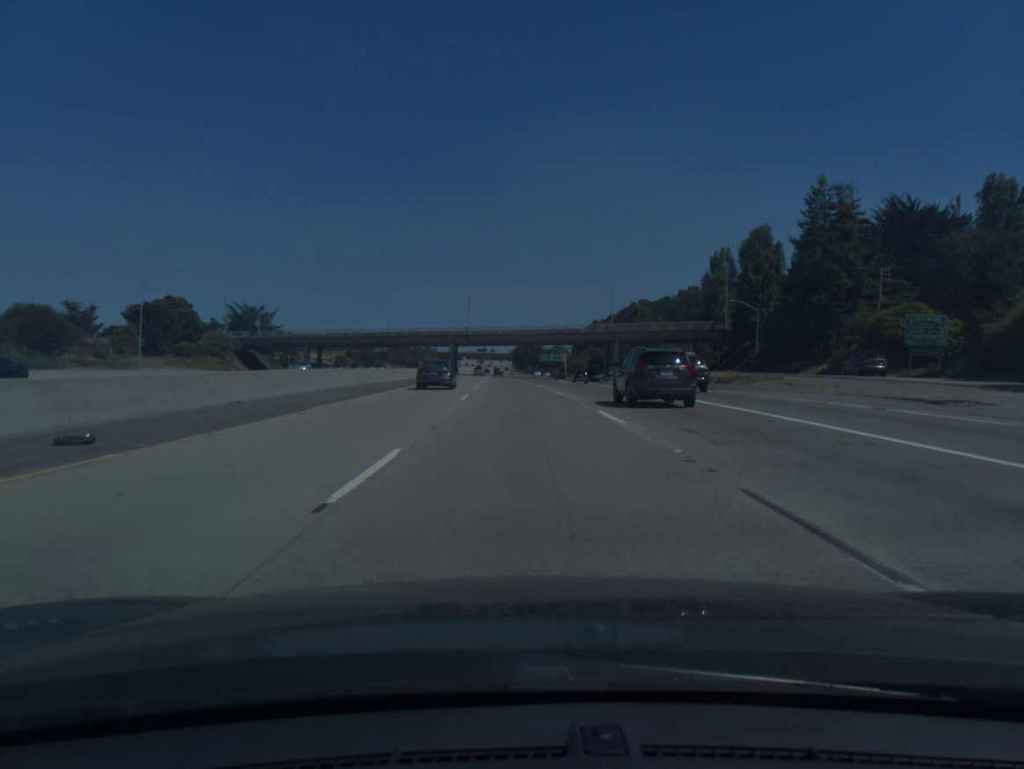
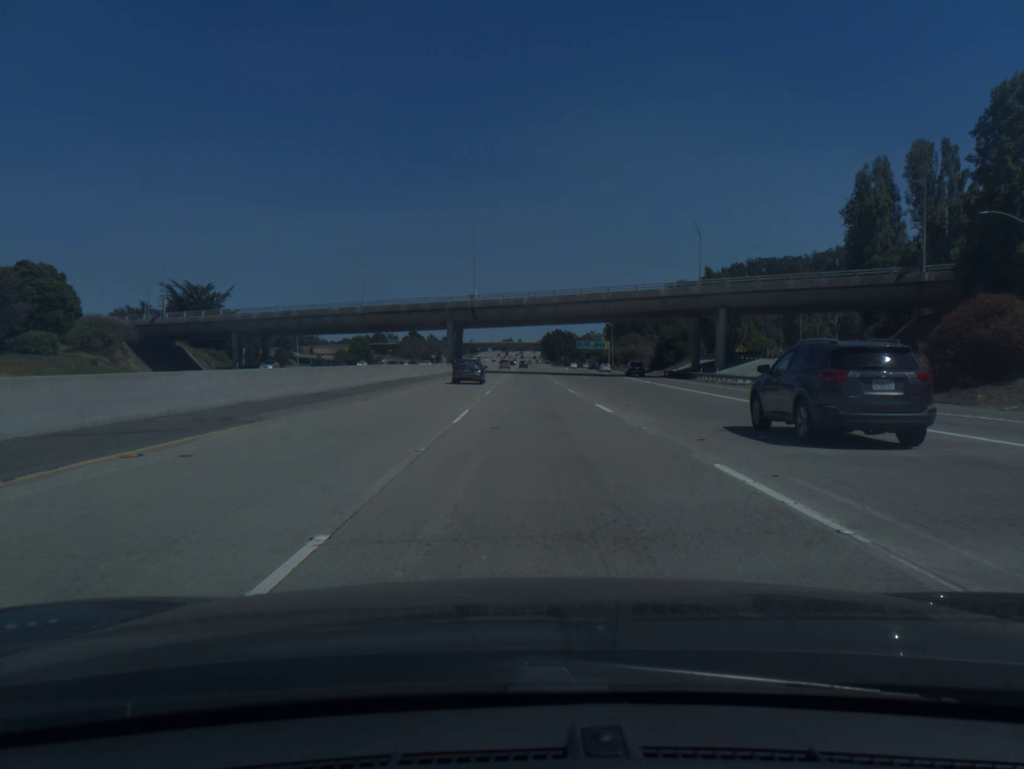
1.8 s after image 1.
(-1.2, +55.1) m; -2°
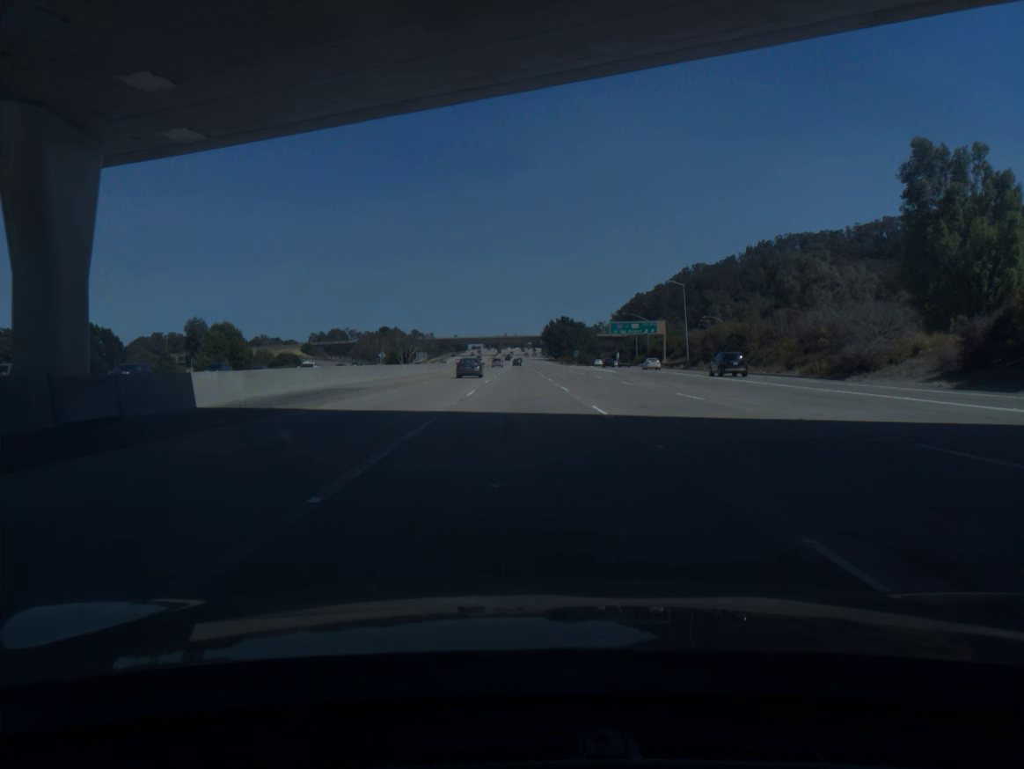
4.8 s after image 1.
(+0.6, +93.3) m; 0°
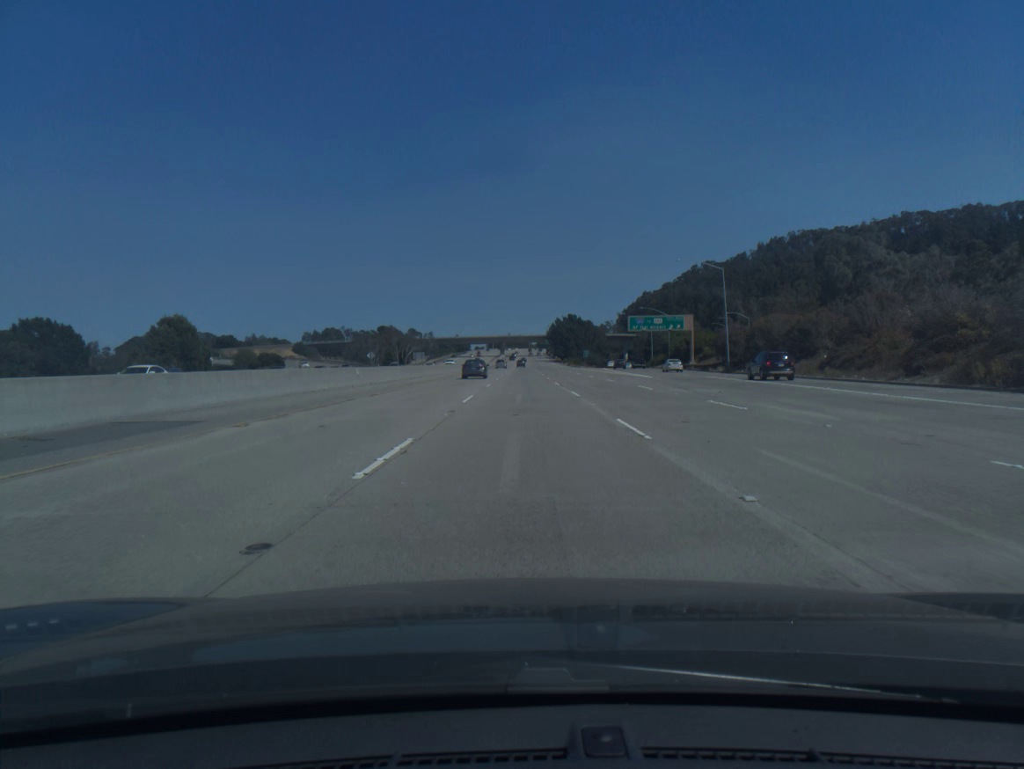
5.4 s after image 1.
(-0.1, +18.7) m; 0°
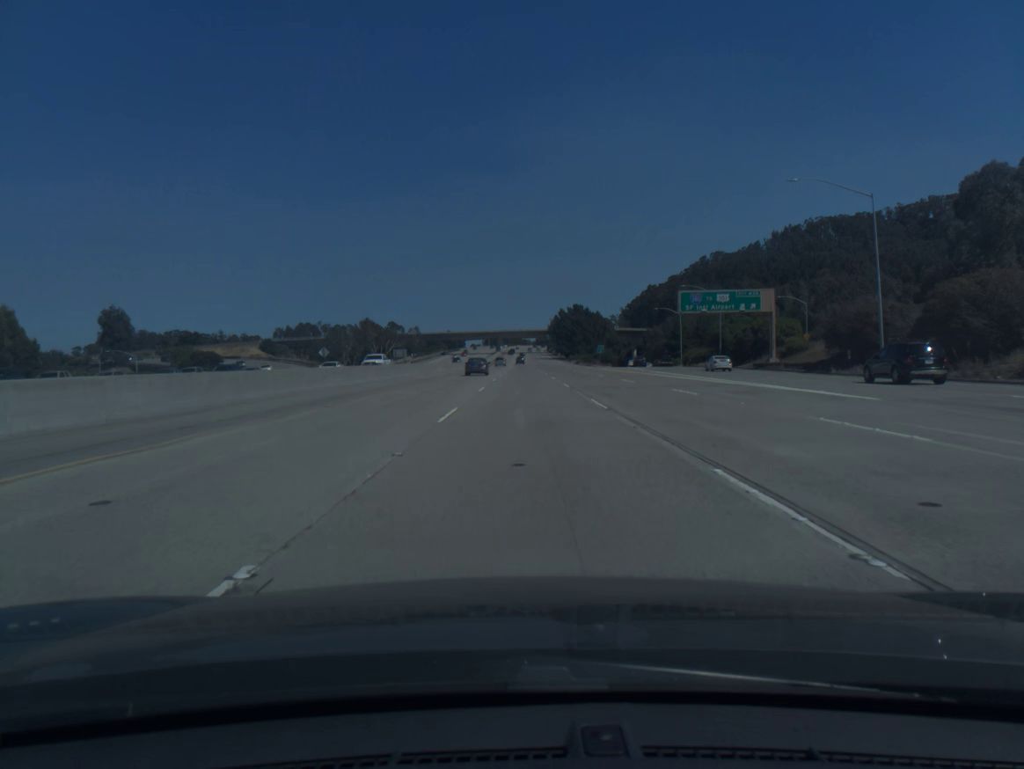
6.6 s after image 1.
(0.0, +37.5) m; 0°
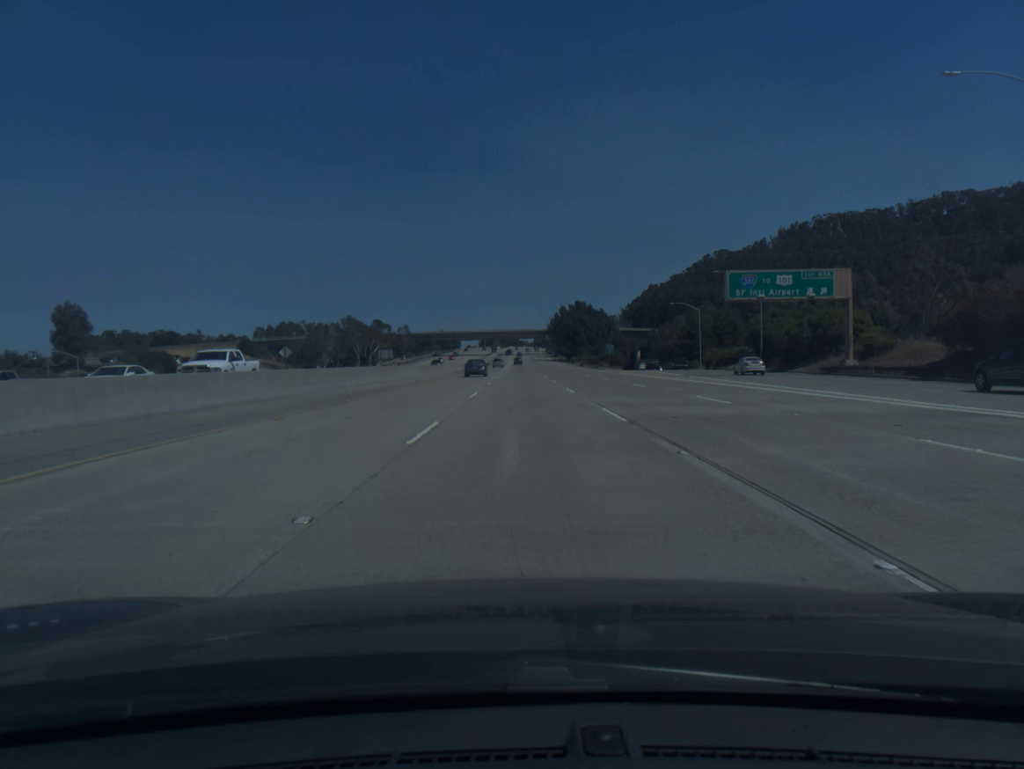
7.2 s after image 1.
(0.0, +18.7) m; 0°
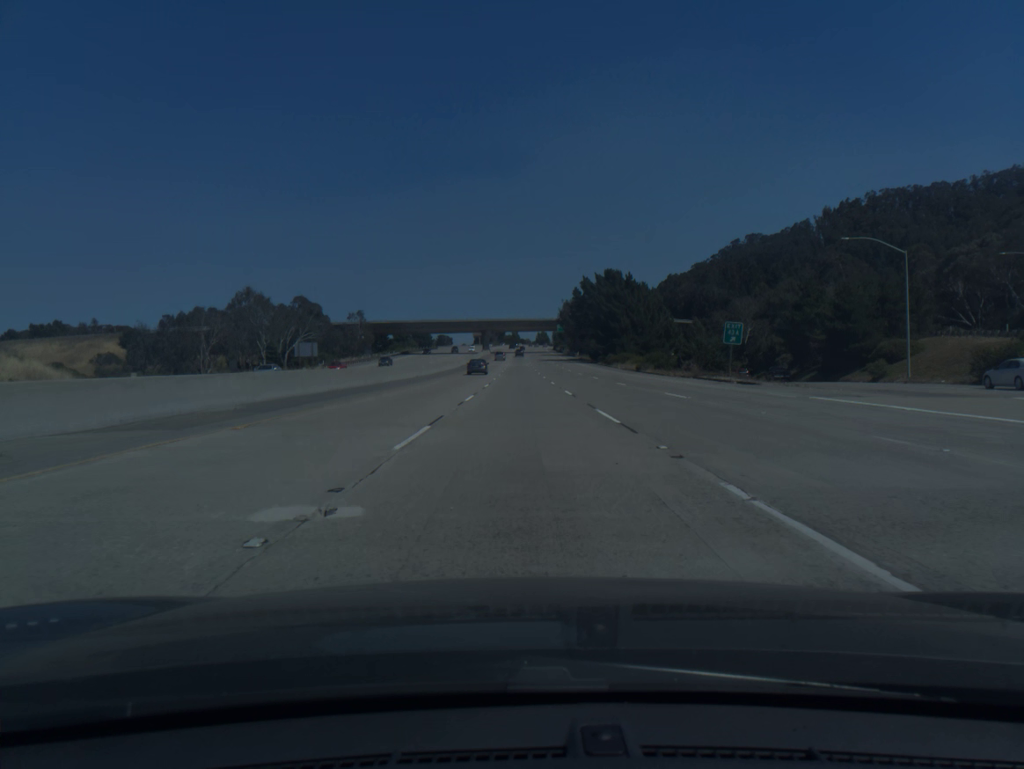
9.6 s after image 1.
(-0.1, +74.9) m; 0°
